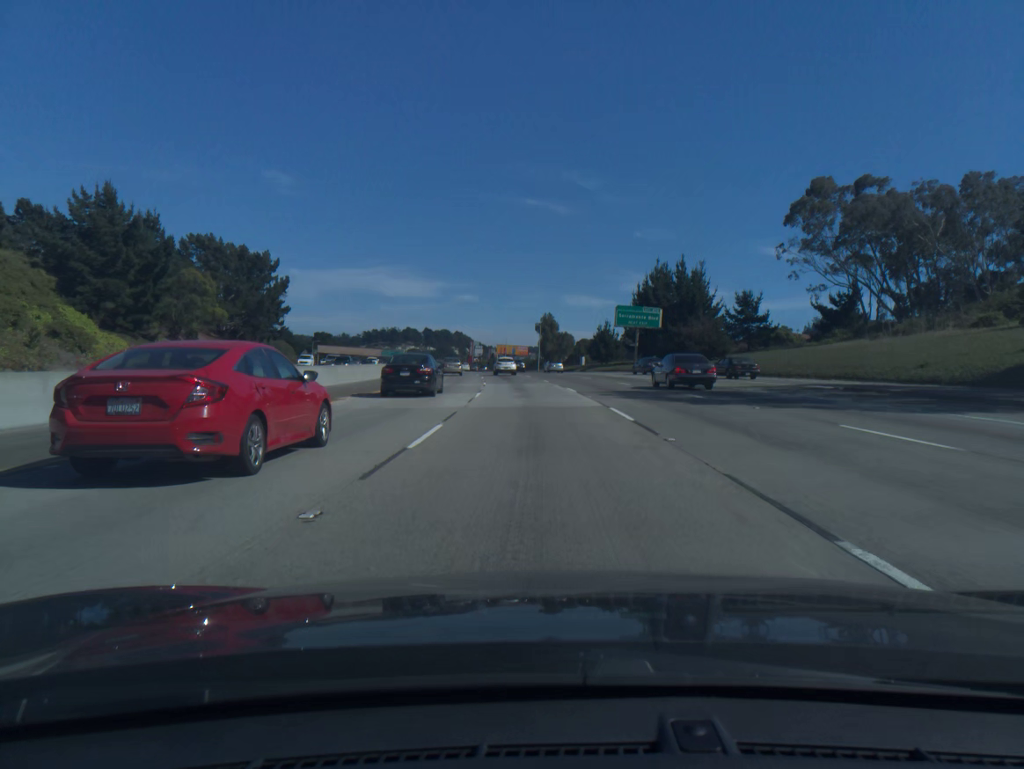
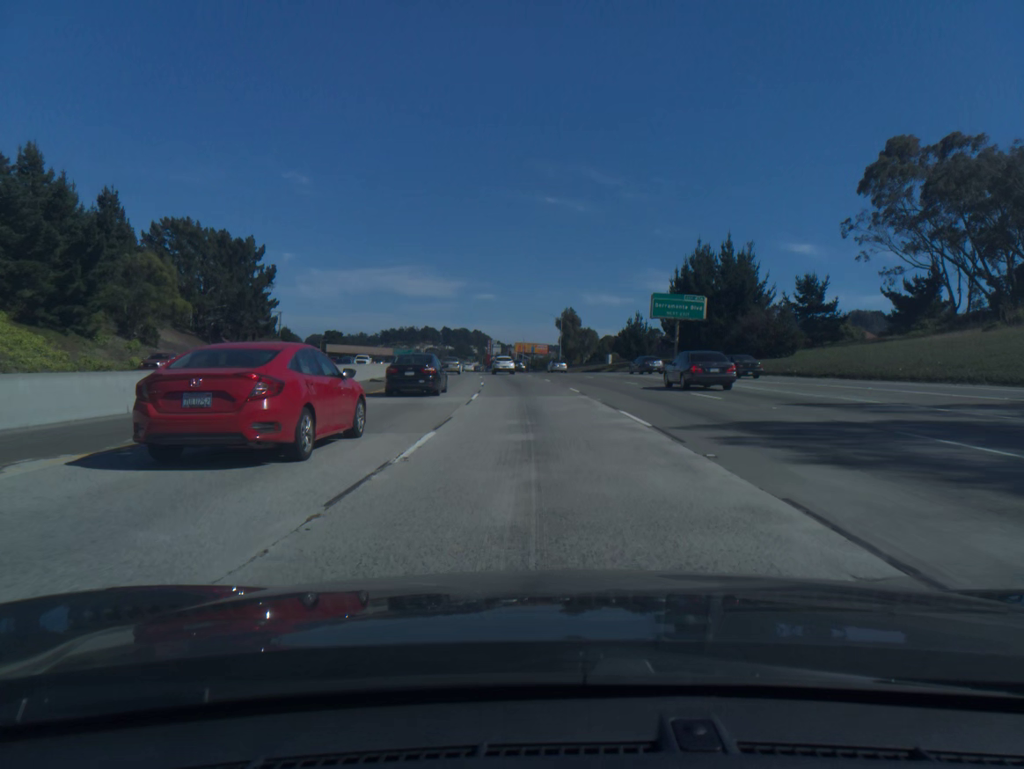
(-0.2, +16.4) m; -1°
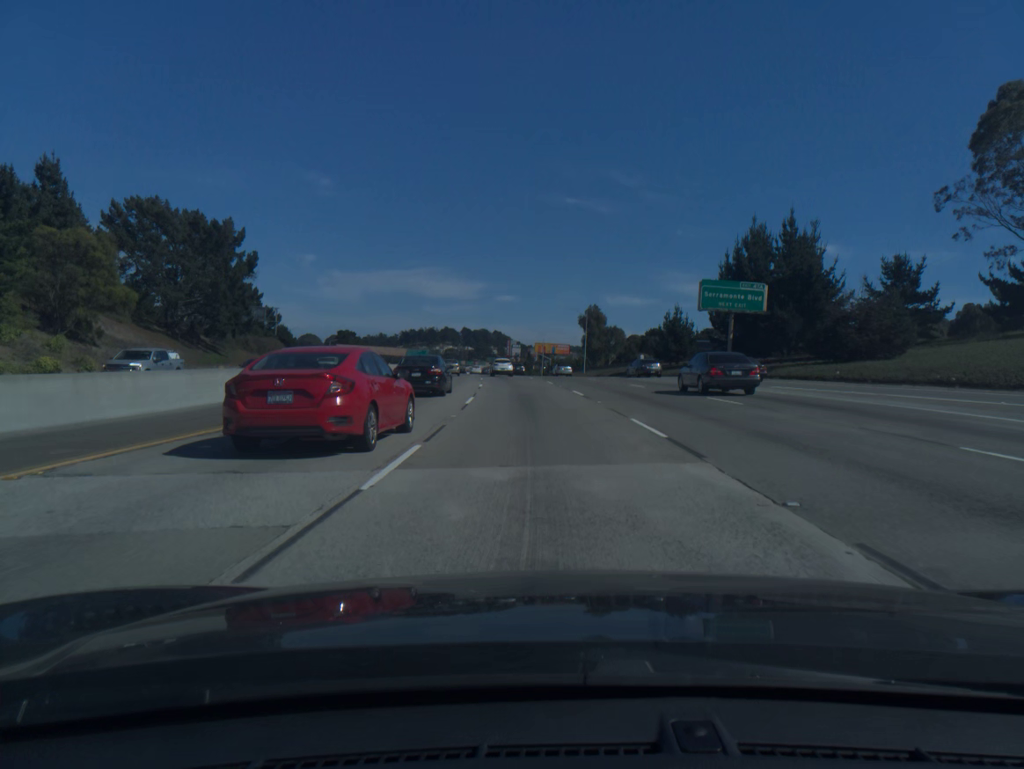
(-0.2, +16.4) m; -1°
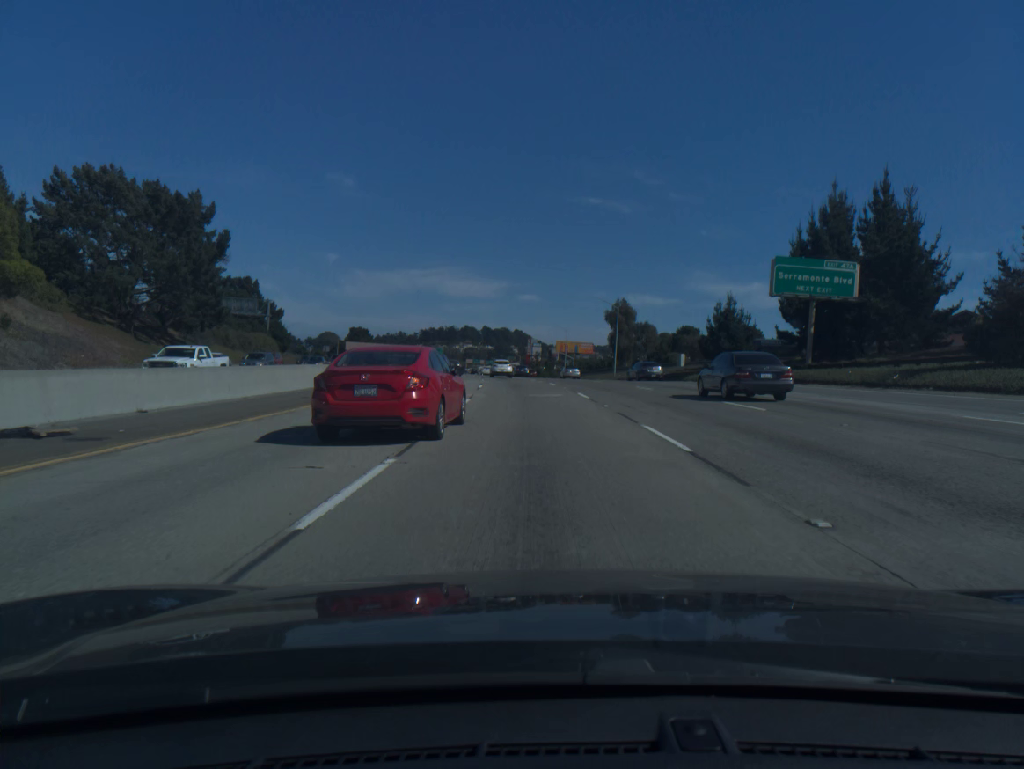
(-0.2, +16.4) m; -2°
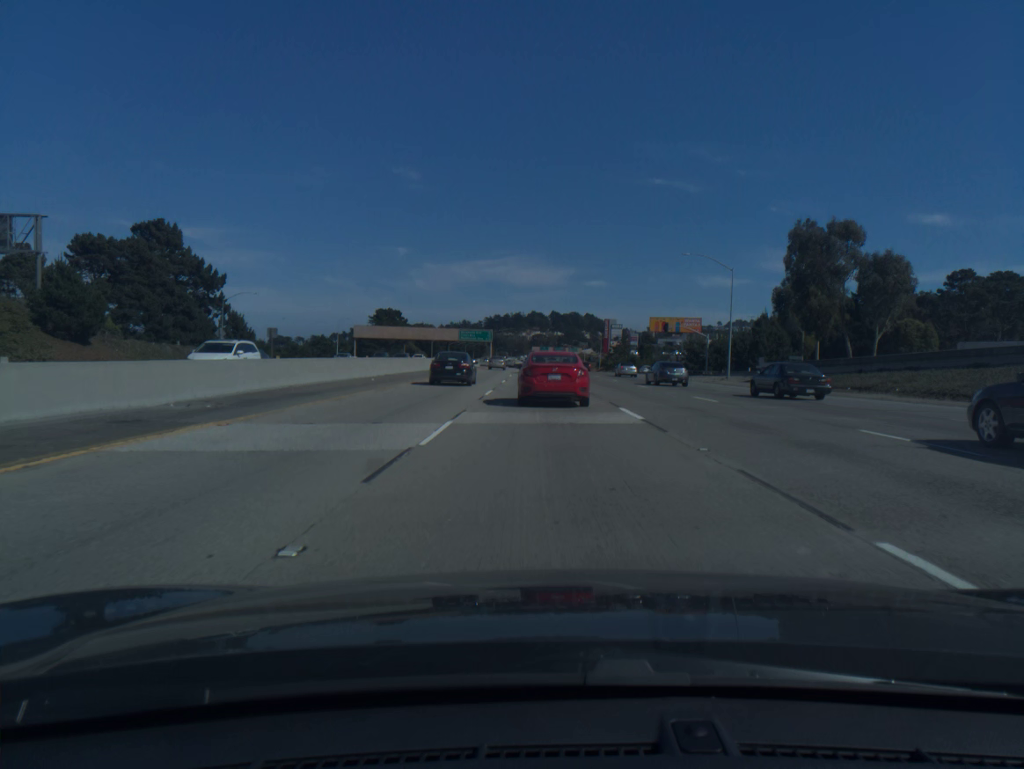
(-5.4, +81.7) m; -5°
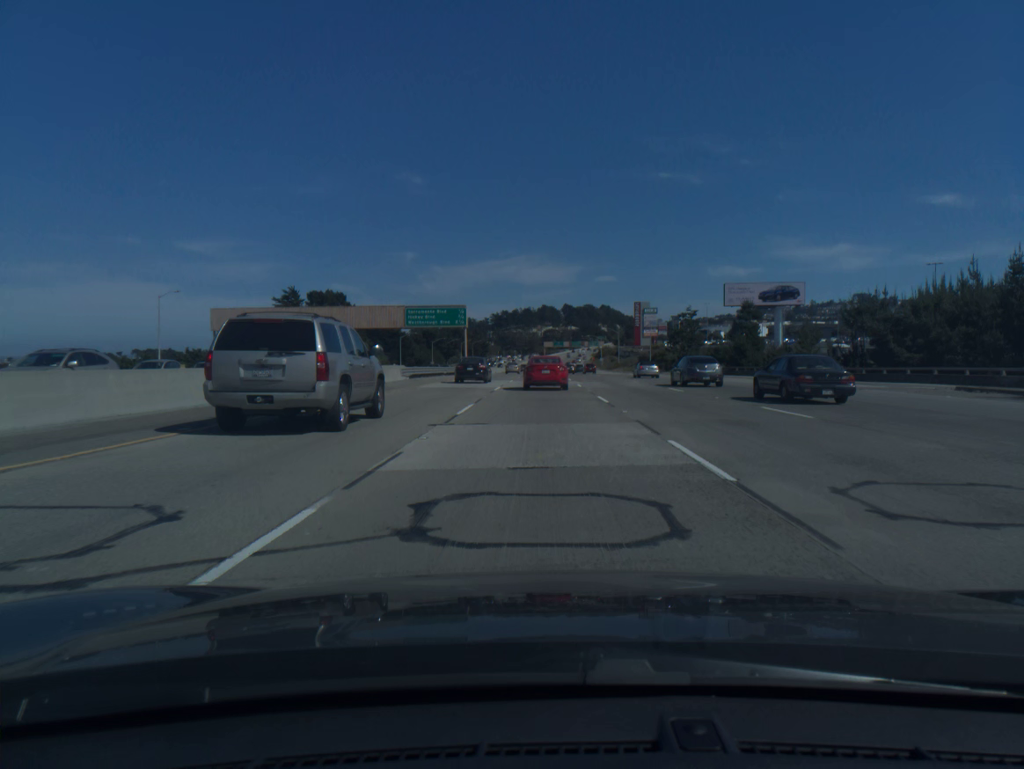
(-0.7, +81.1) m; -1°
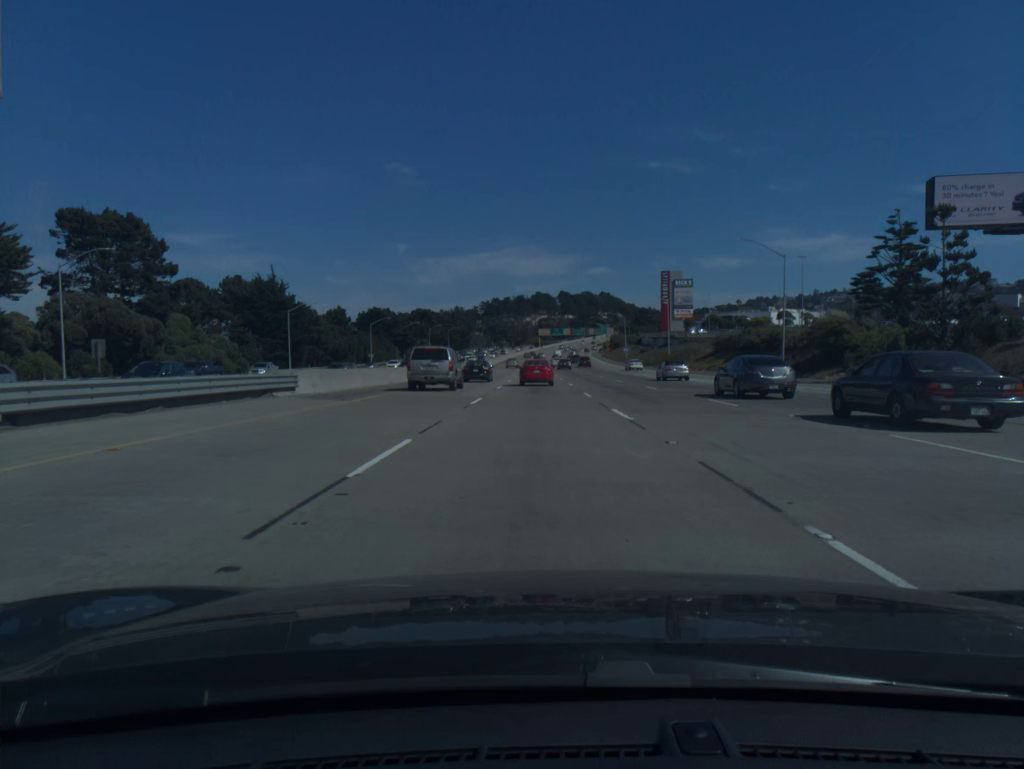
(+0.1, +82.3) m; 0°
